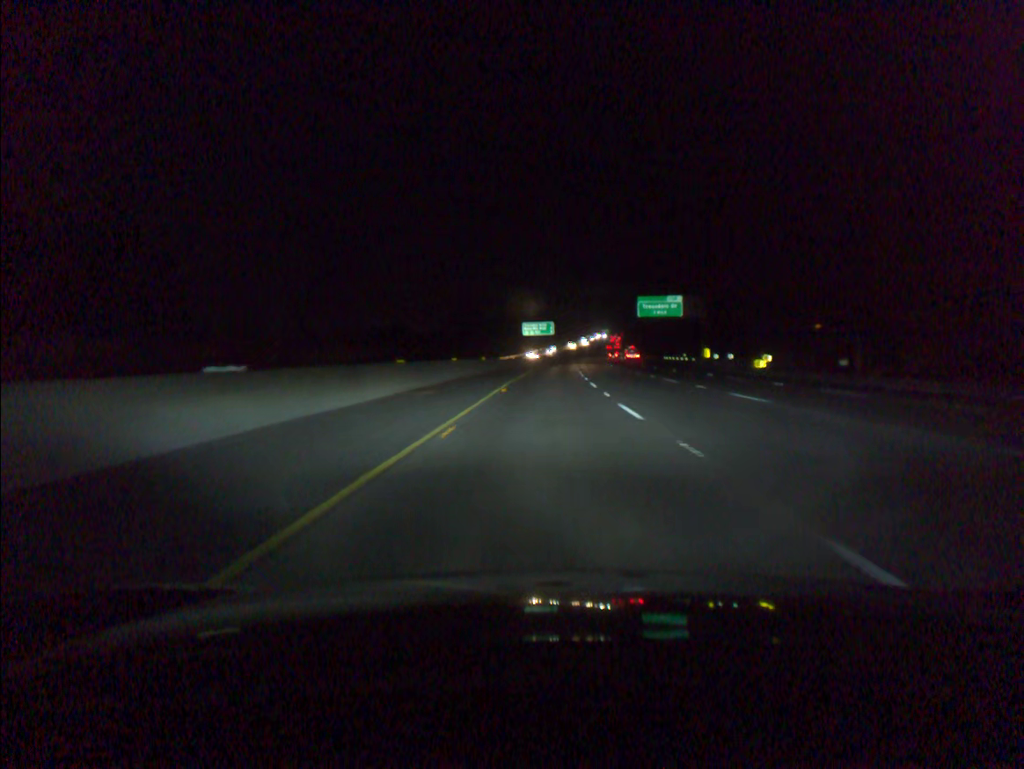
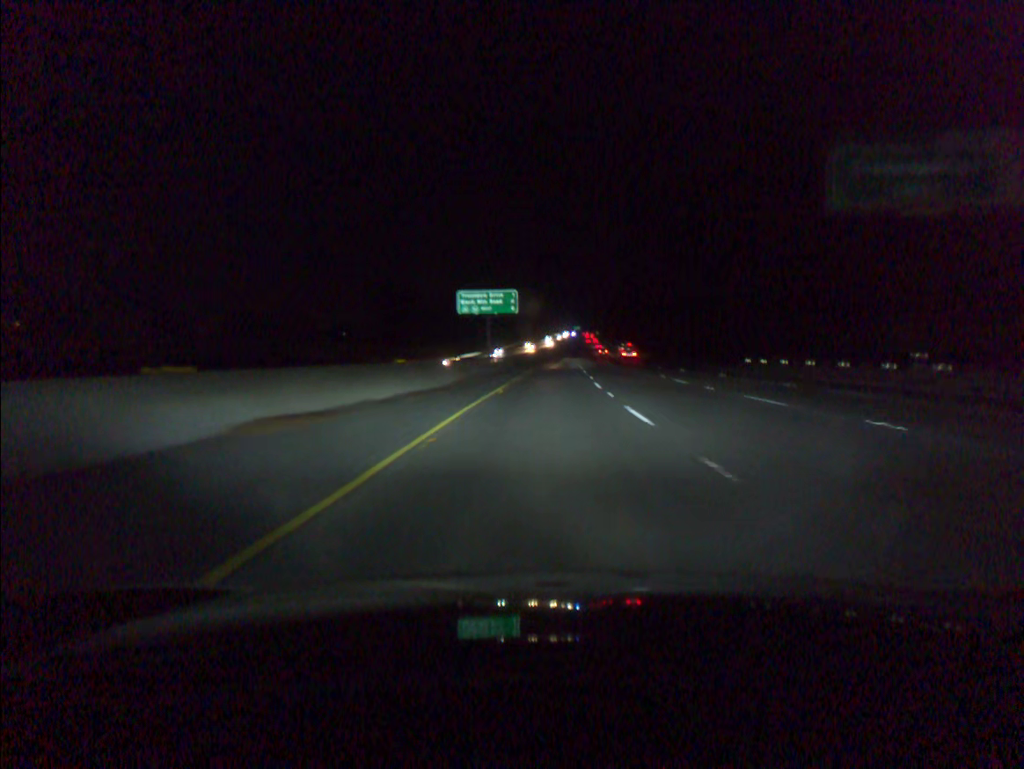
(+1.5, +74.5) m; +2°
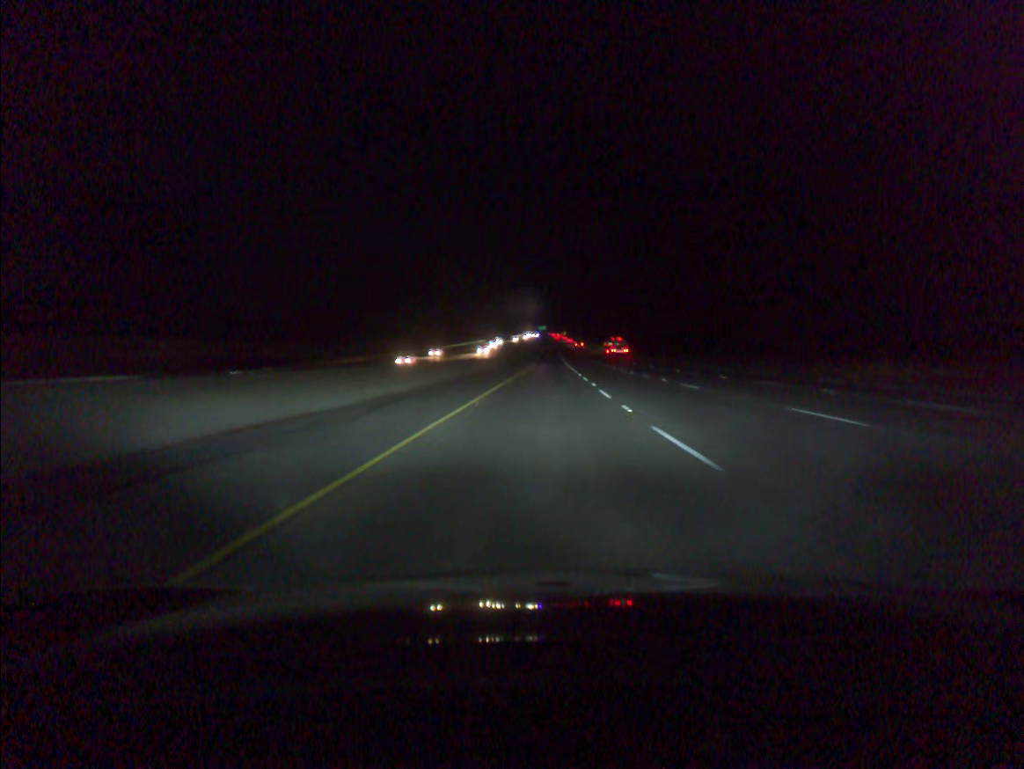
(+2.6, +92.9) m; +3°
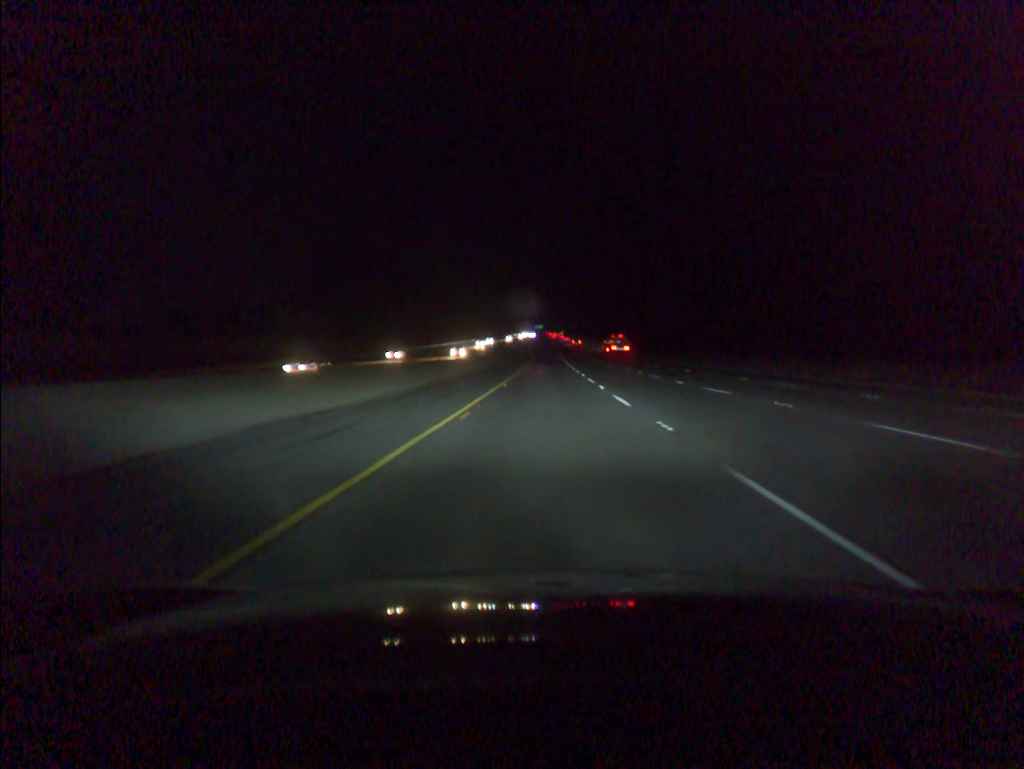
(0.0, +18.6) m; 0°
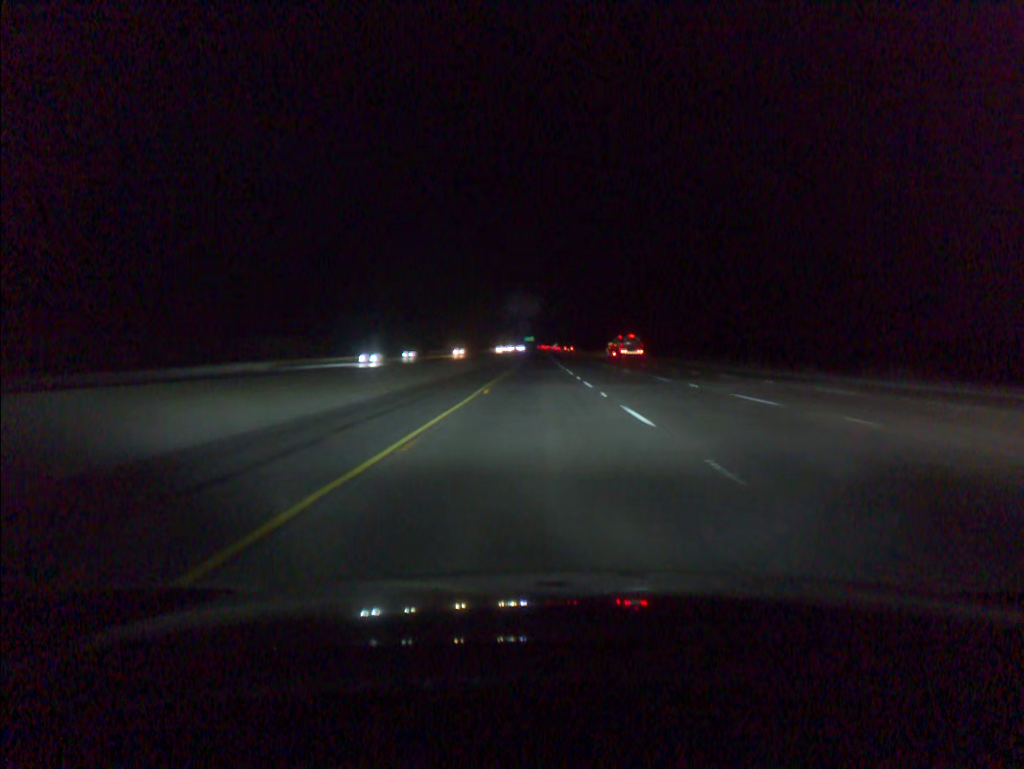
(+0.9, +92.9) m; +1°
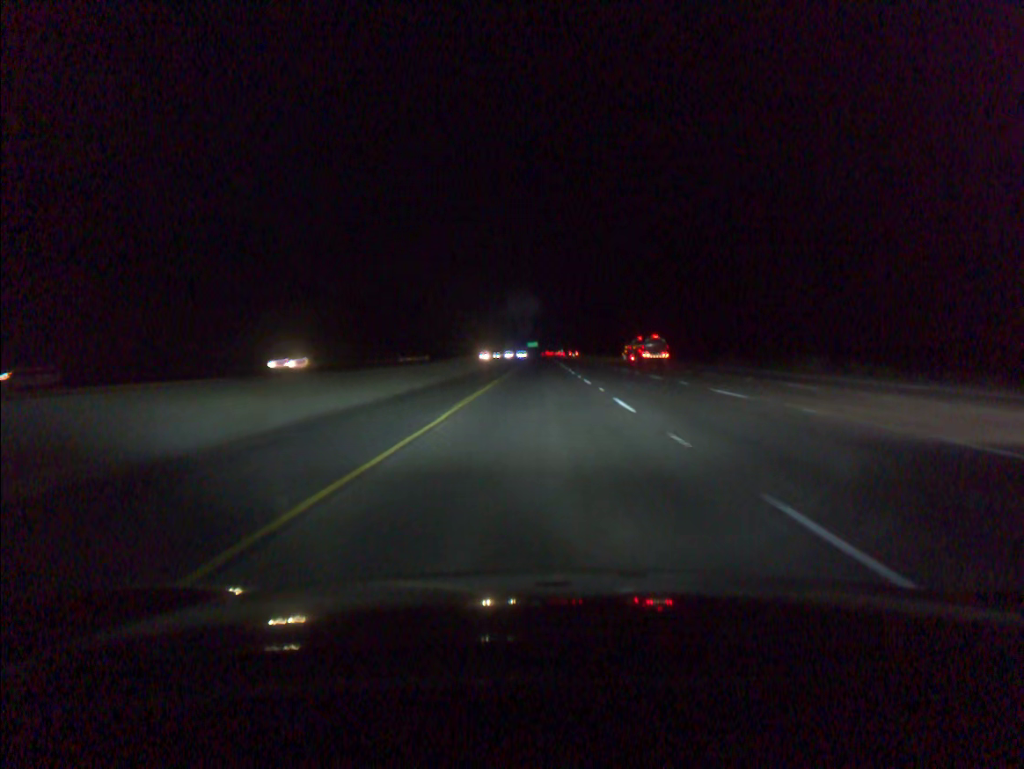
(-0.2, +55.4) m; 0°
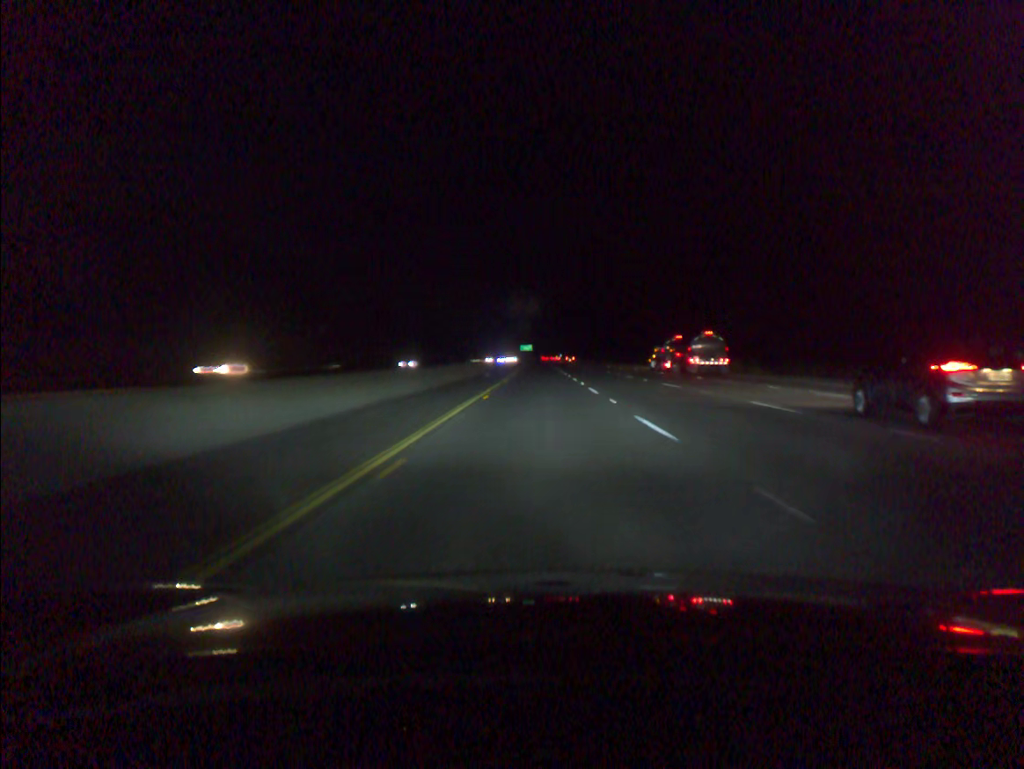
(+0.1, +92.0) m; 0°
